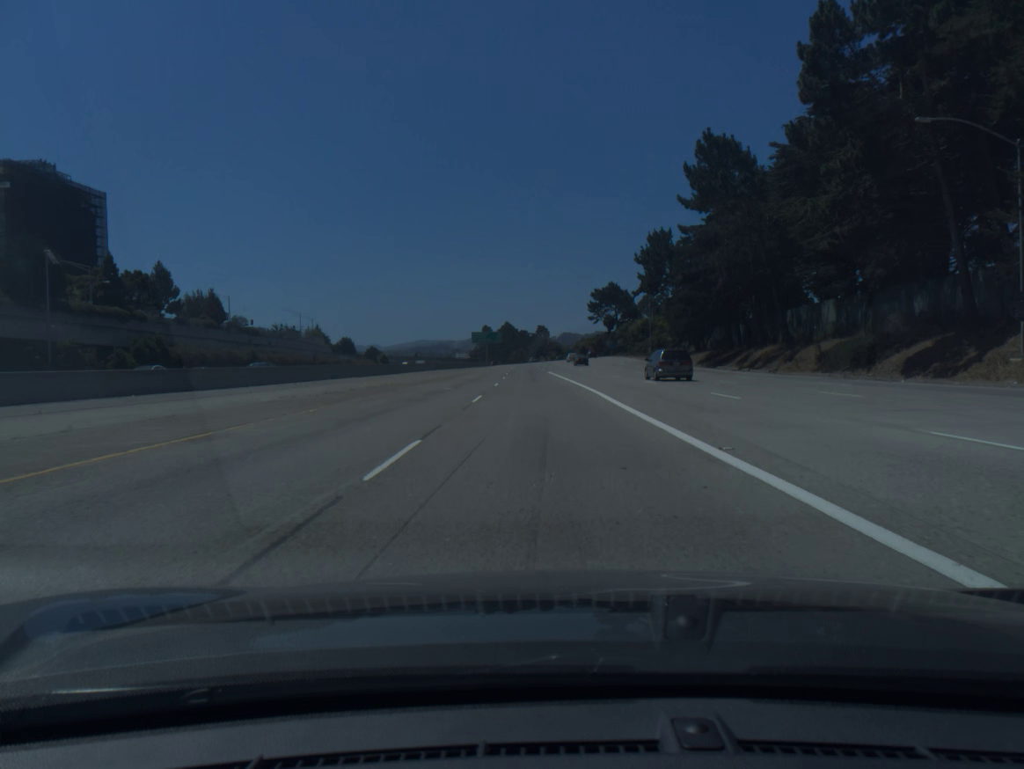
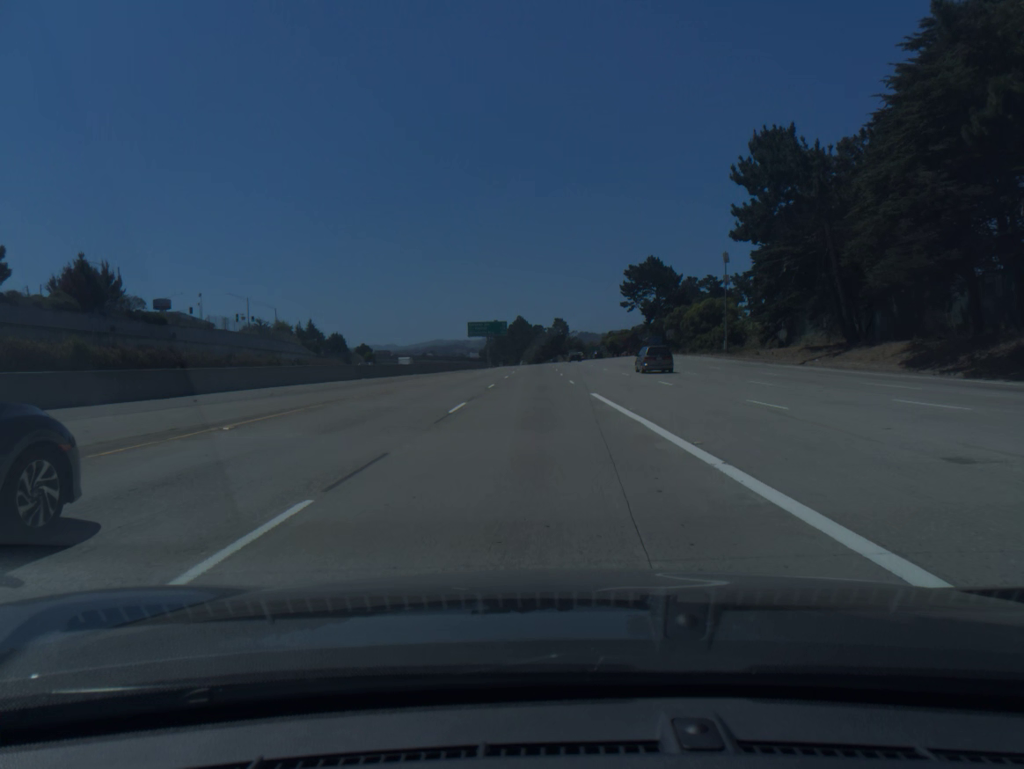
(-0.5, +48.7) m; -1°
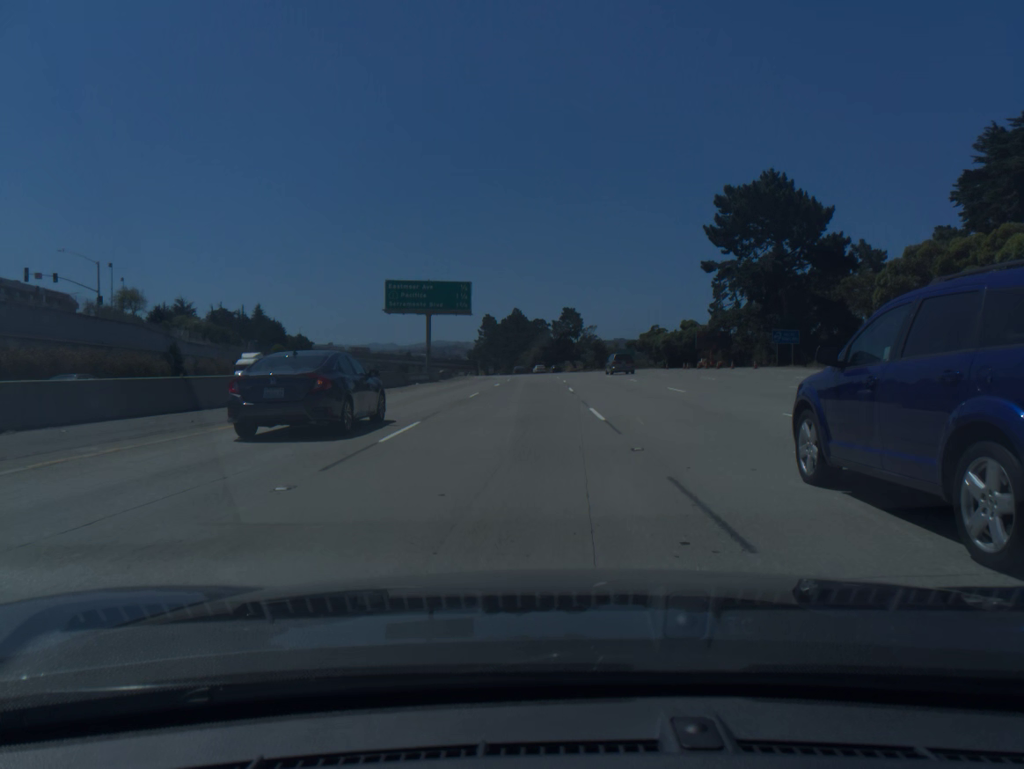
(-0.3, +79.3) m; 0°
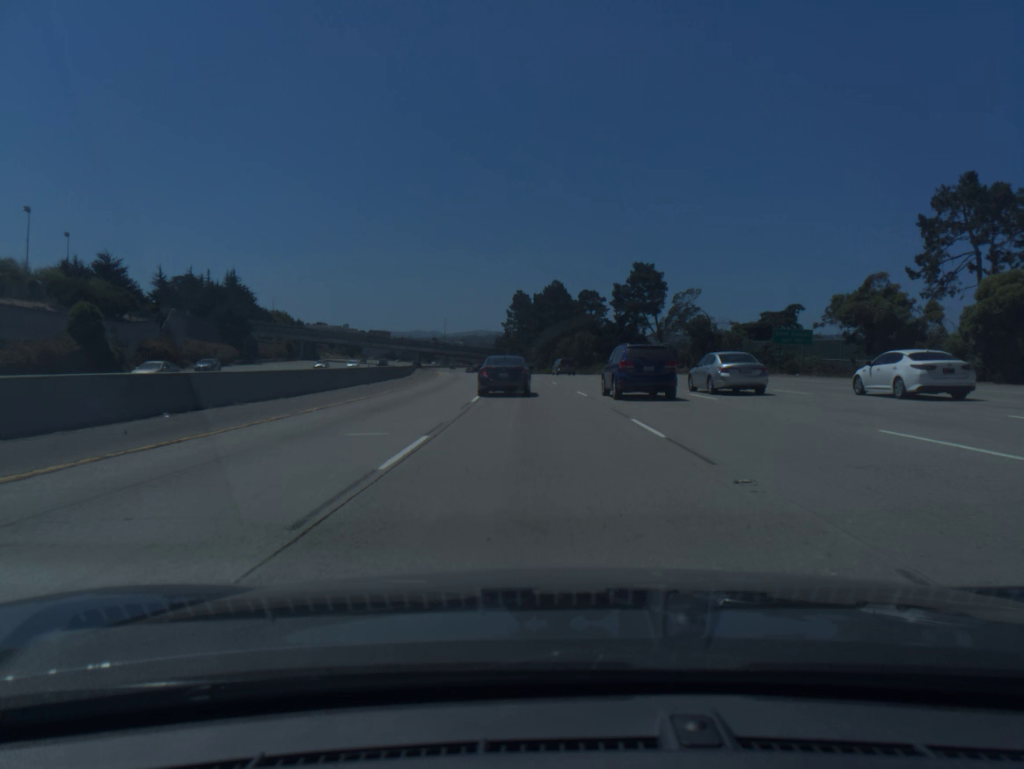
(-1.1, +75.9) m; -3°
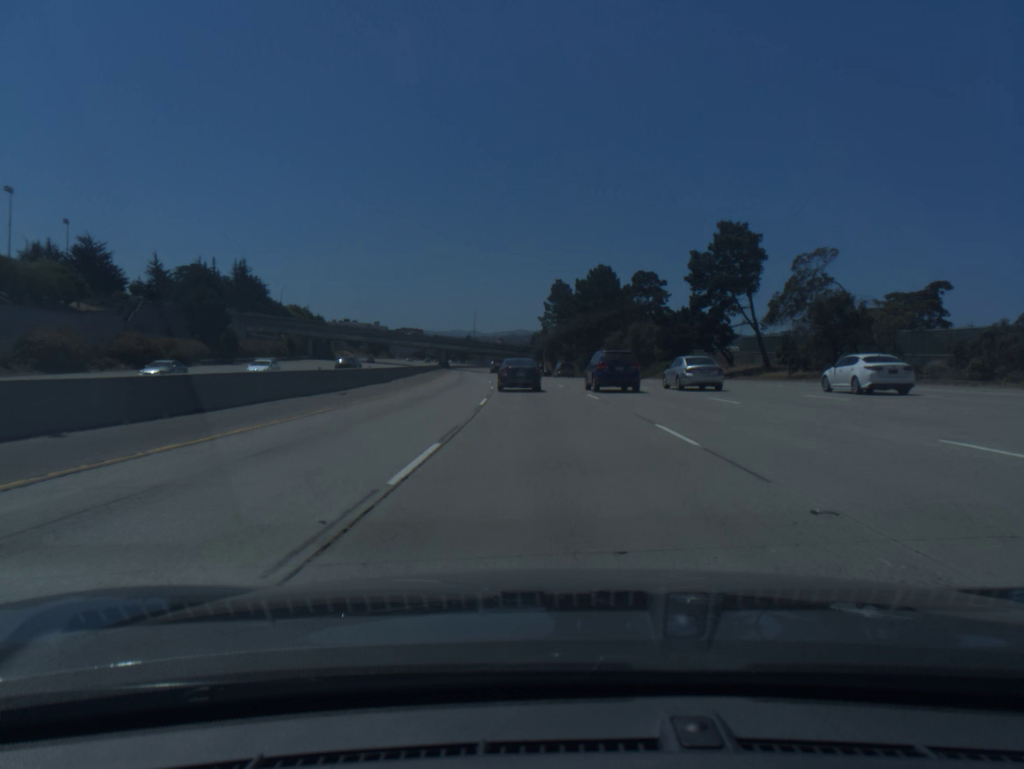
(-0.8, +30.3) m; -3°
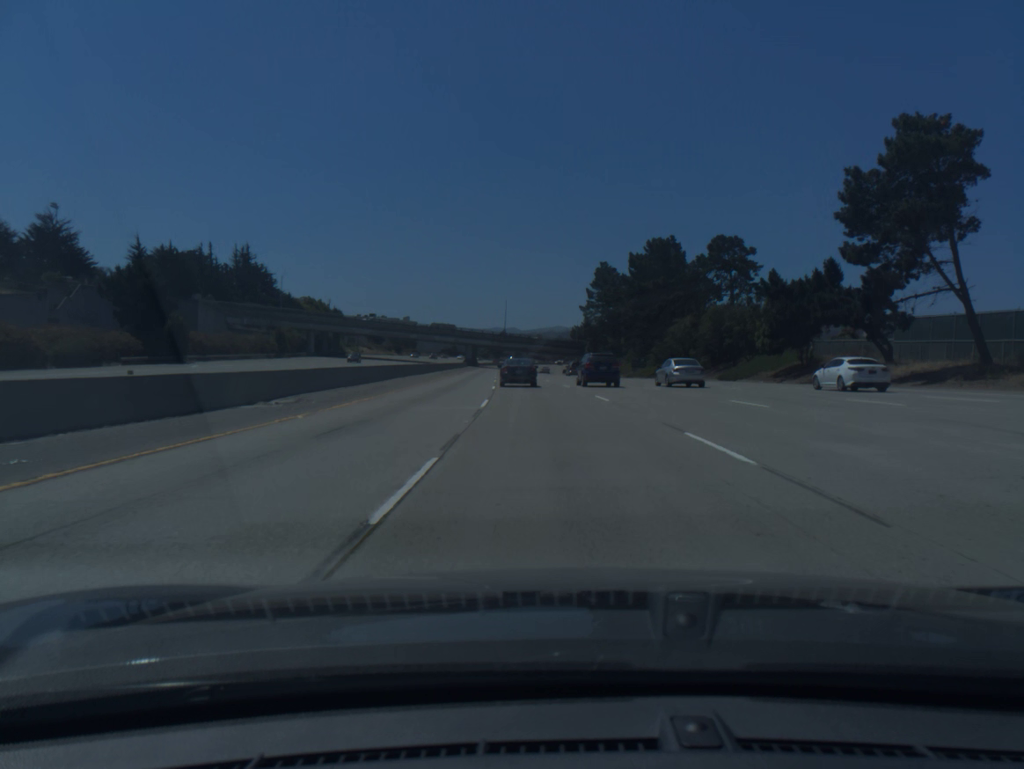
(-0.7, +31.1) m; -3°
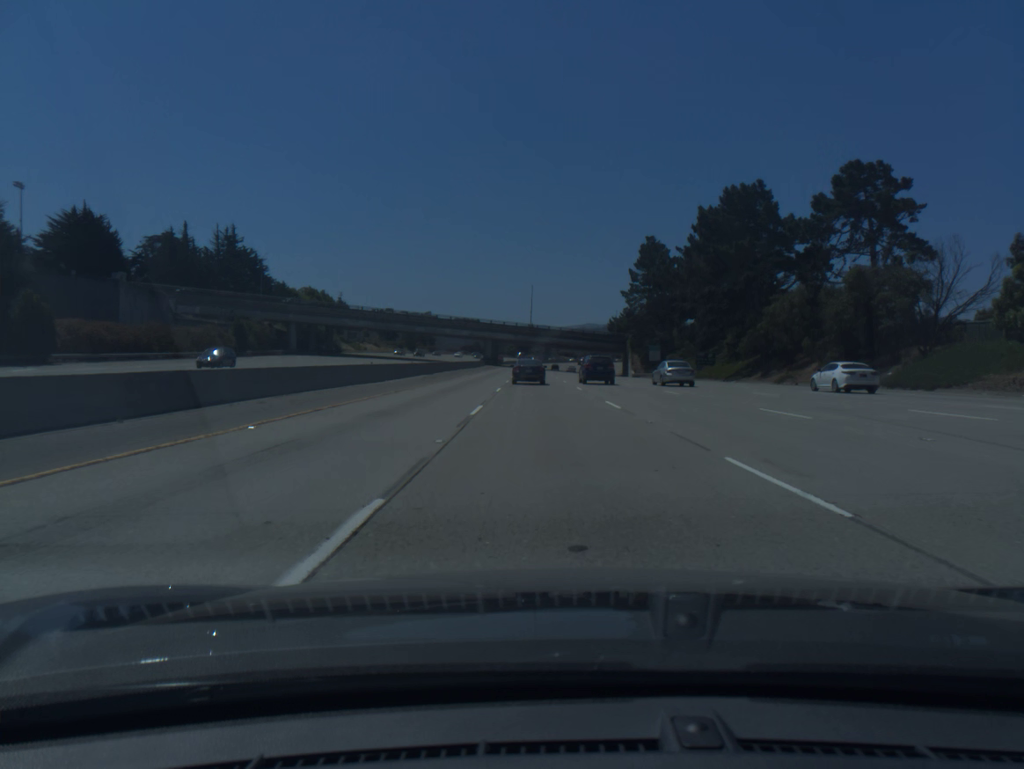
(-0.7, +32.0) m; -2°
